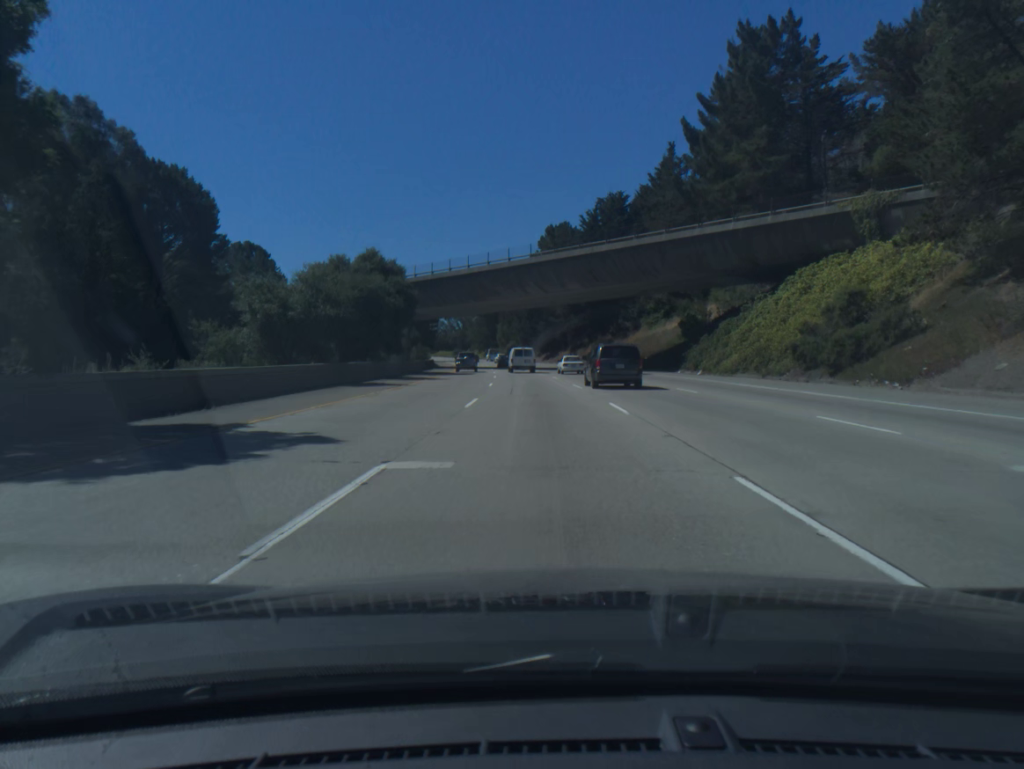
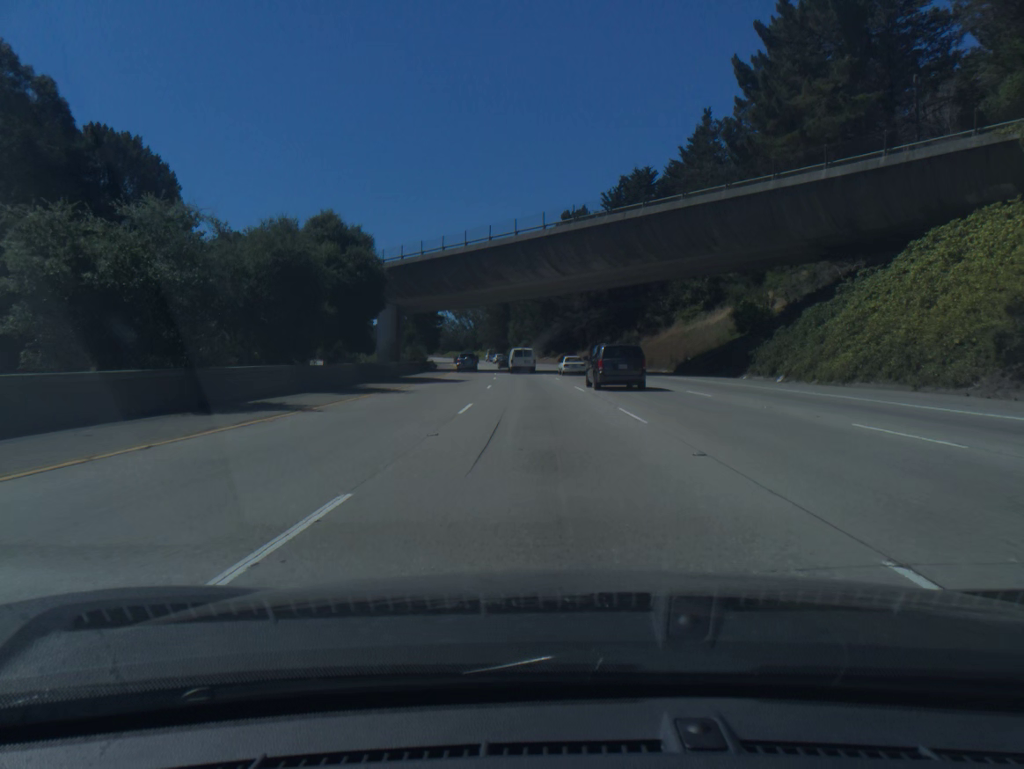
(-0.1, +16.3) m; -1°
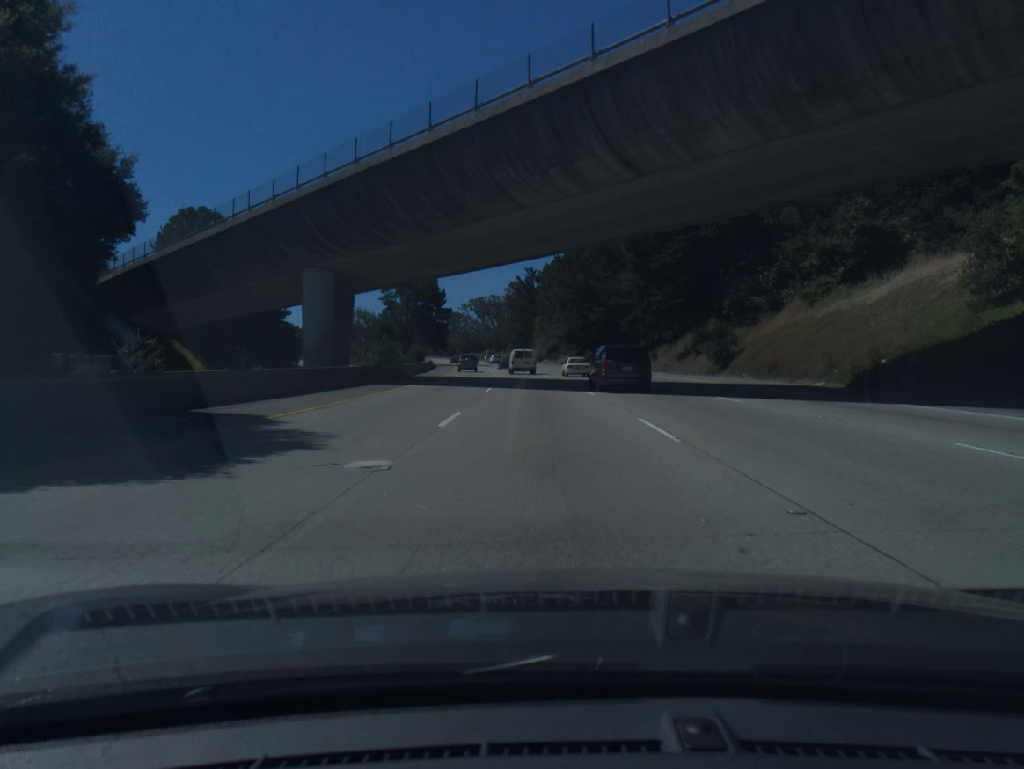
(-0.6, +32.7) m; -2°
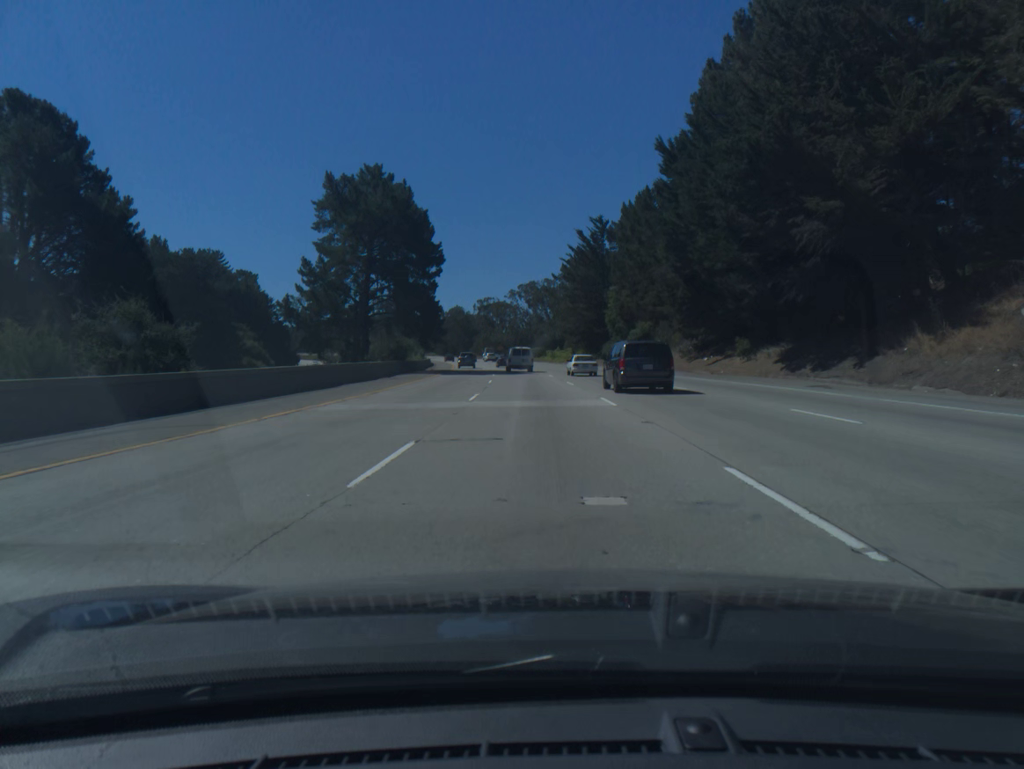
(-2.4, +65.4) m; -4°
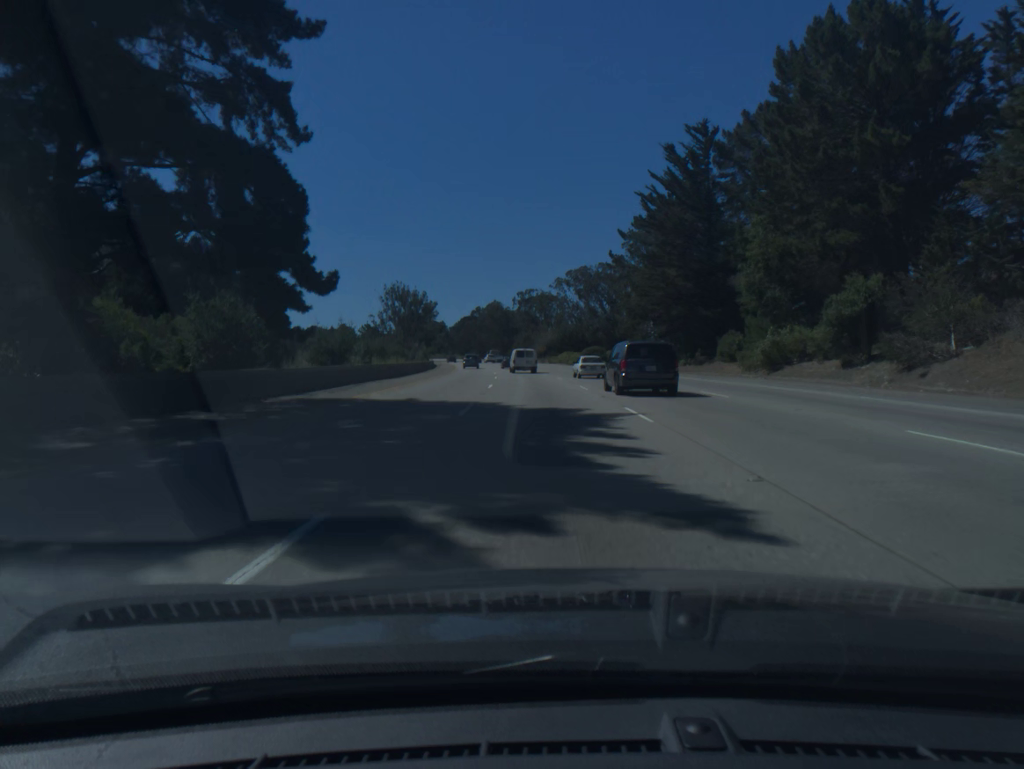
(-1.5, +49.2) m; -4°
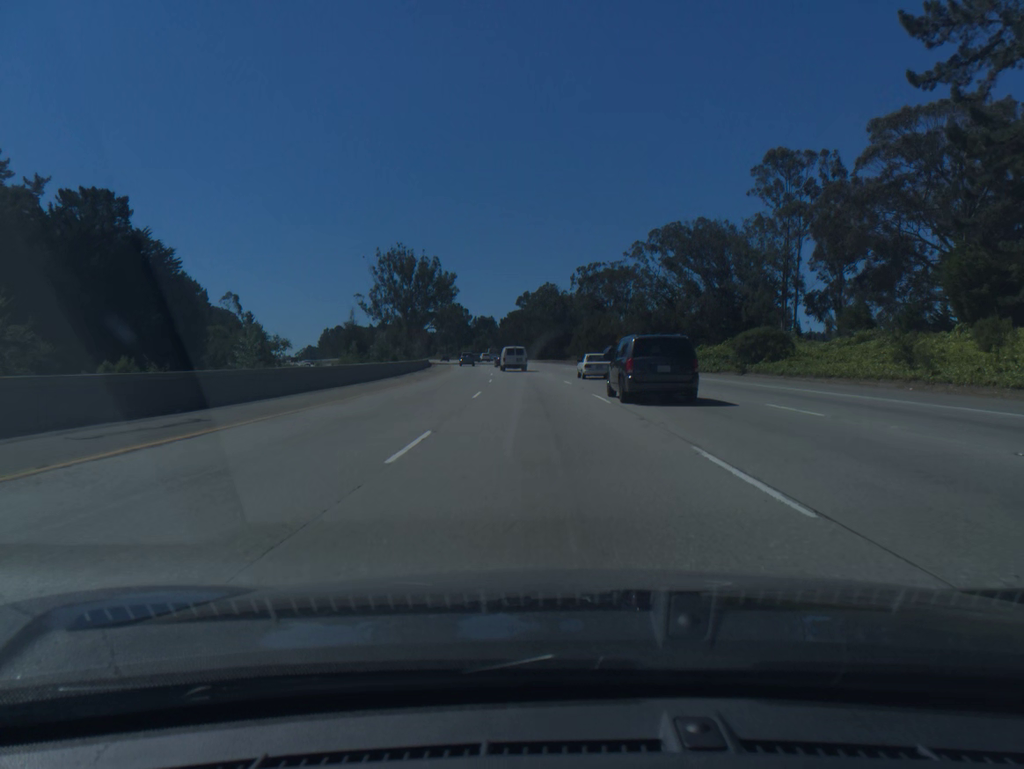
(-2.5, +65.8) m; -4°
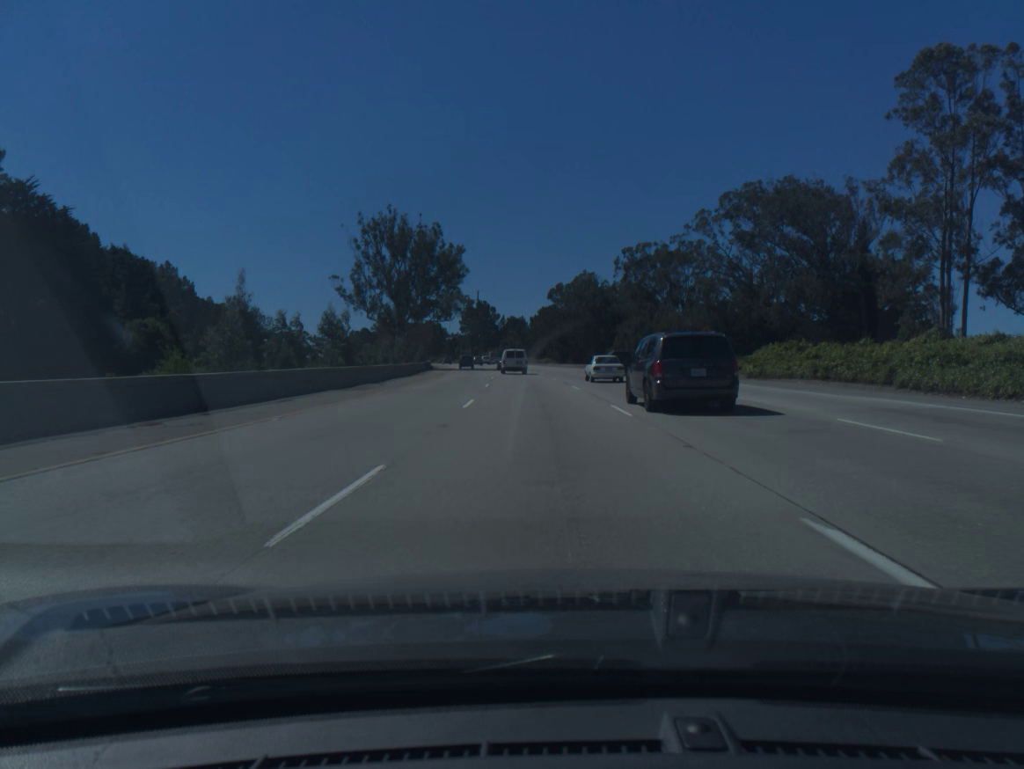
(-0.7, +33.1) m; -2°
